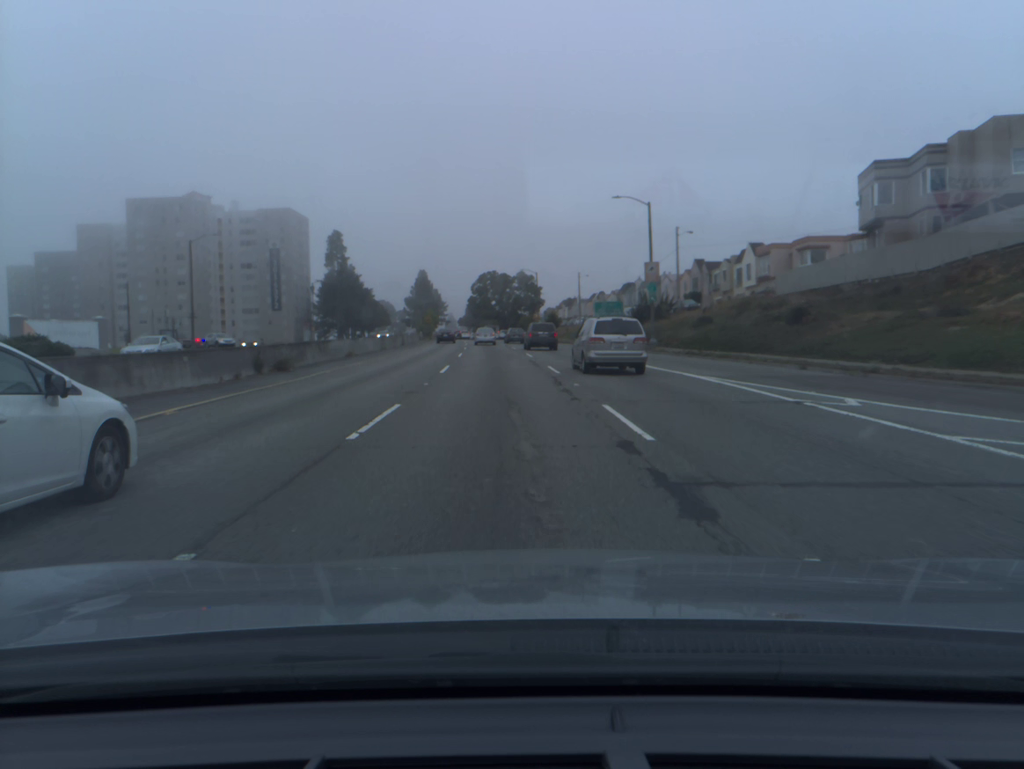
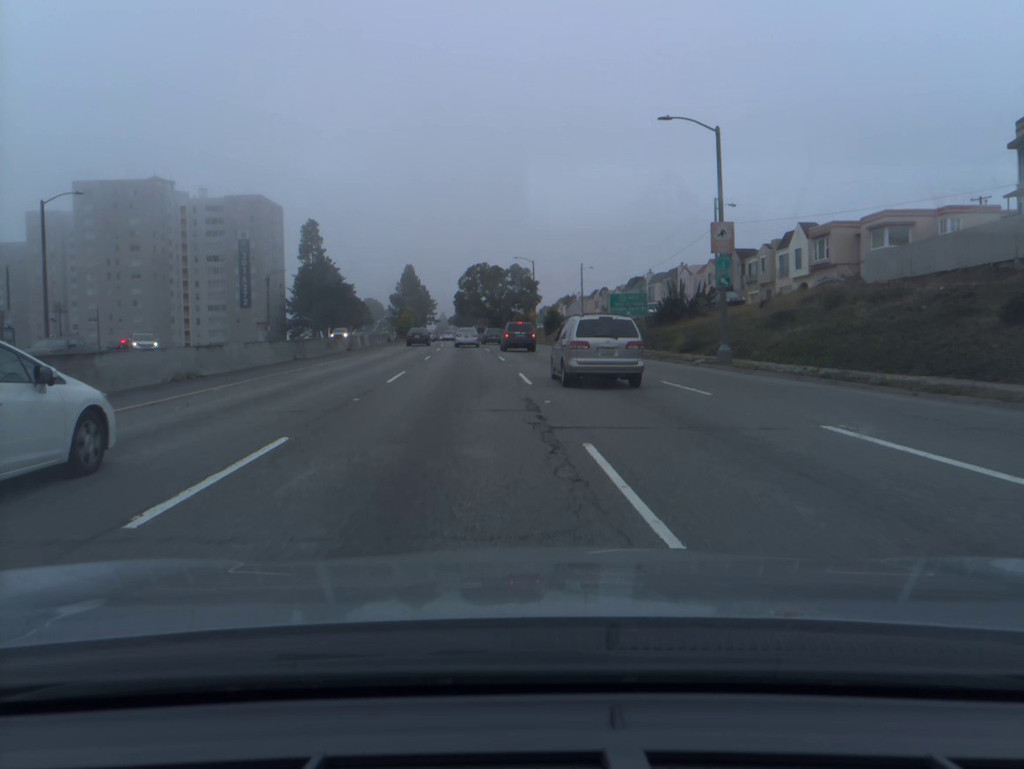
(0.0, +19.4) m; 0°
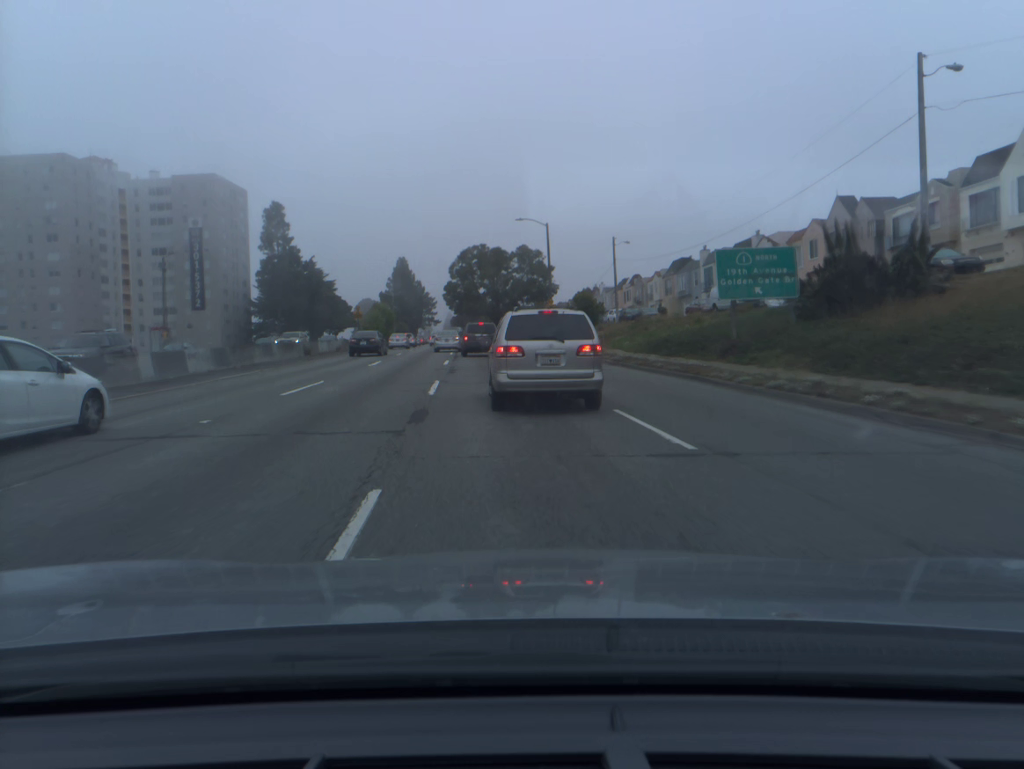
(+0.1, +32.2) m; -1°
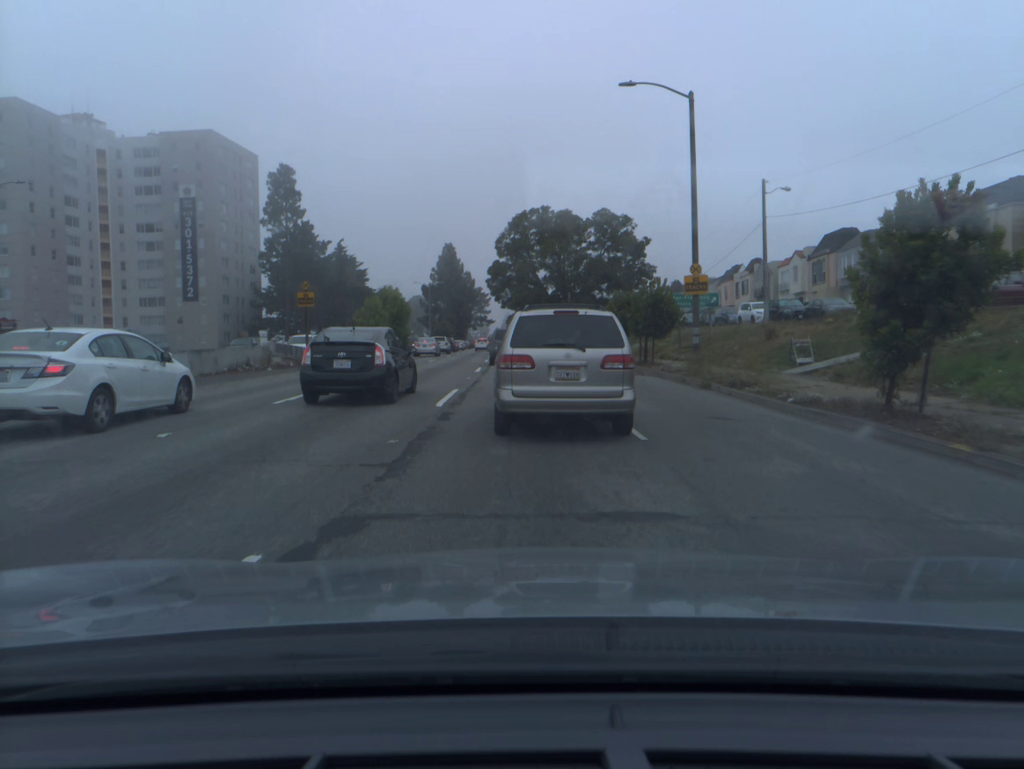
(-1.5, +32.0) m; -4°
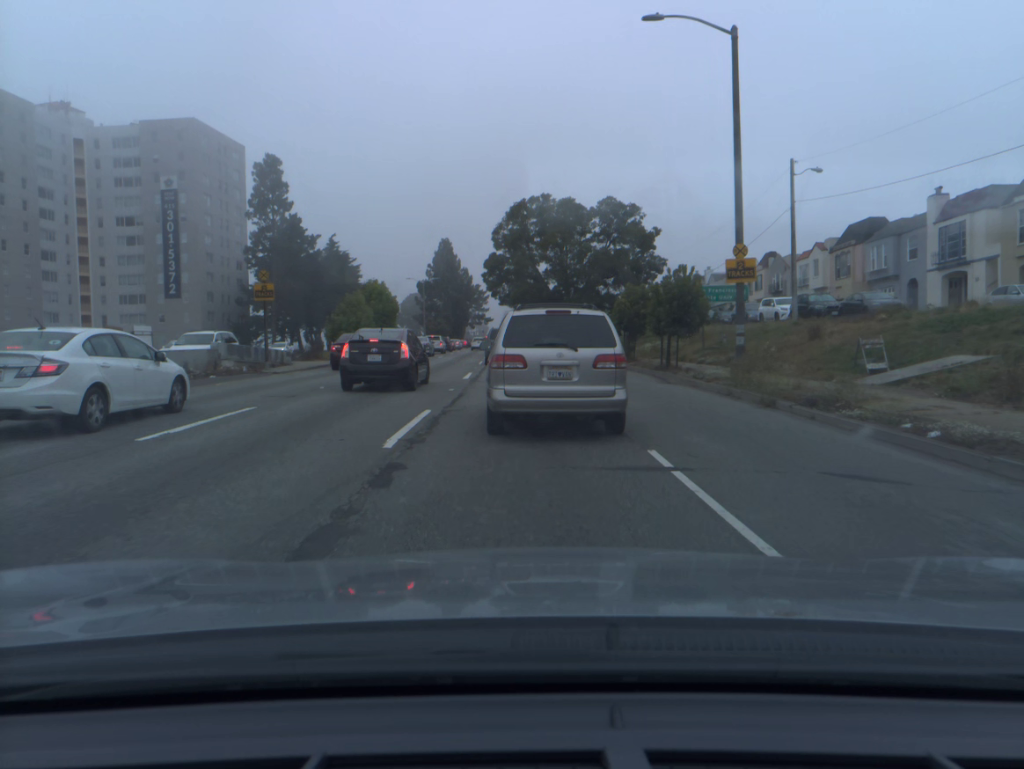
(0.0, +5.4) m; 0°
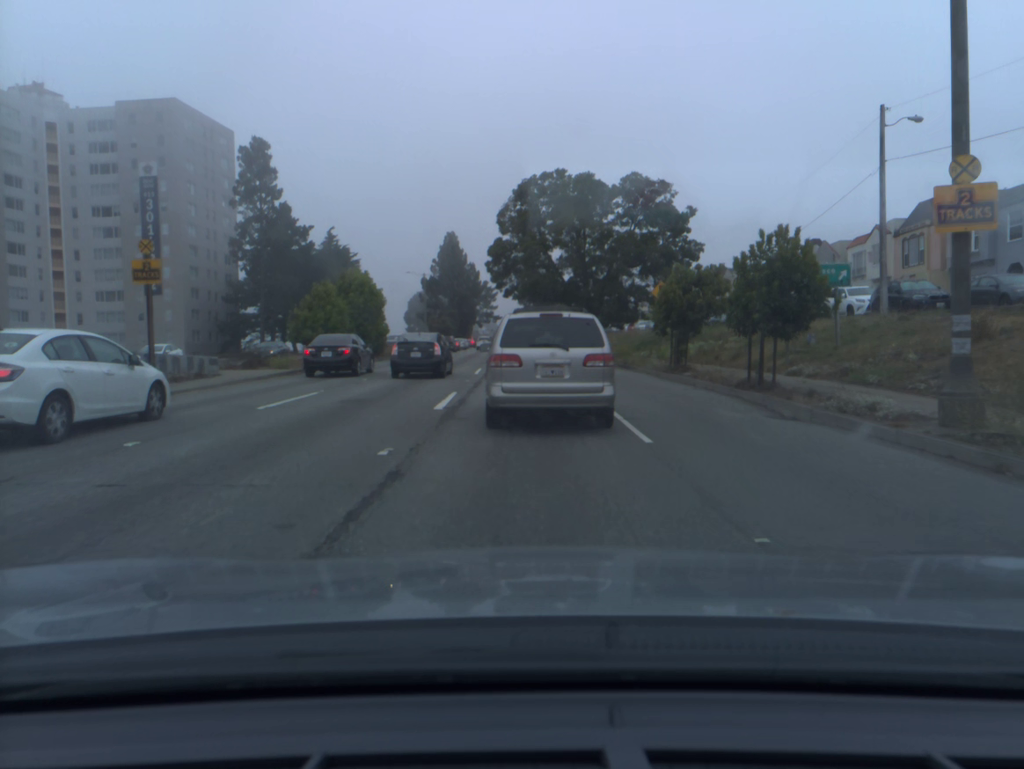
(0.0, +10.1) m; -1°
